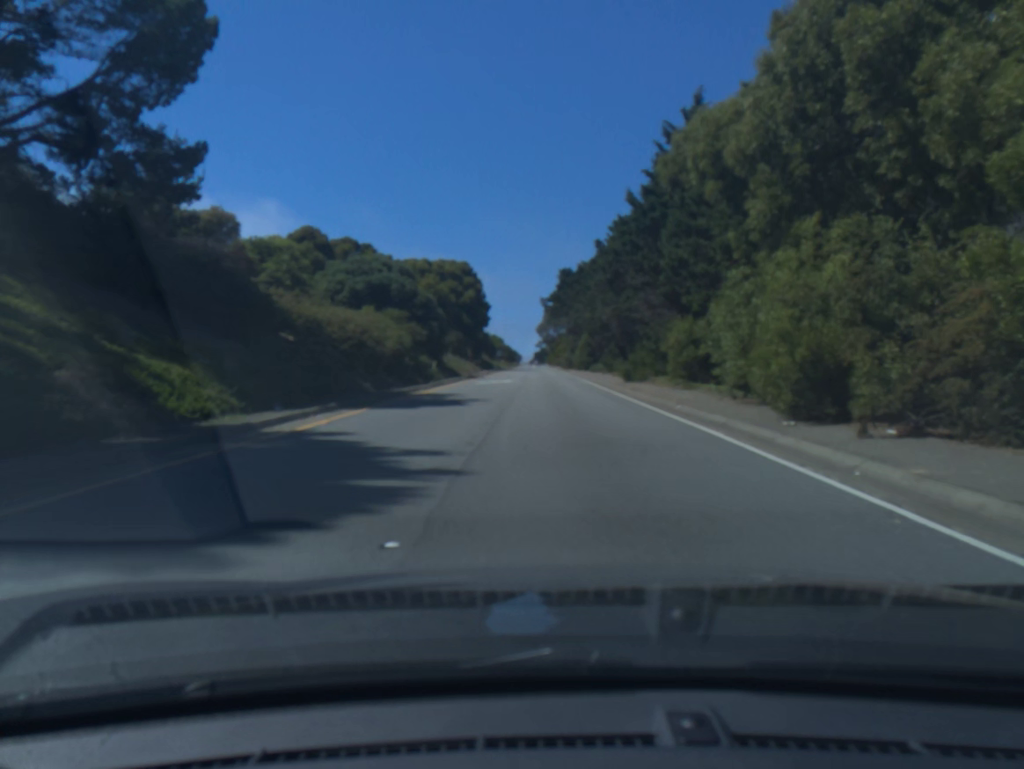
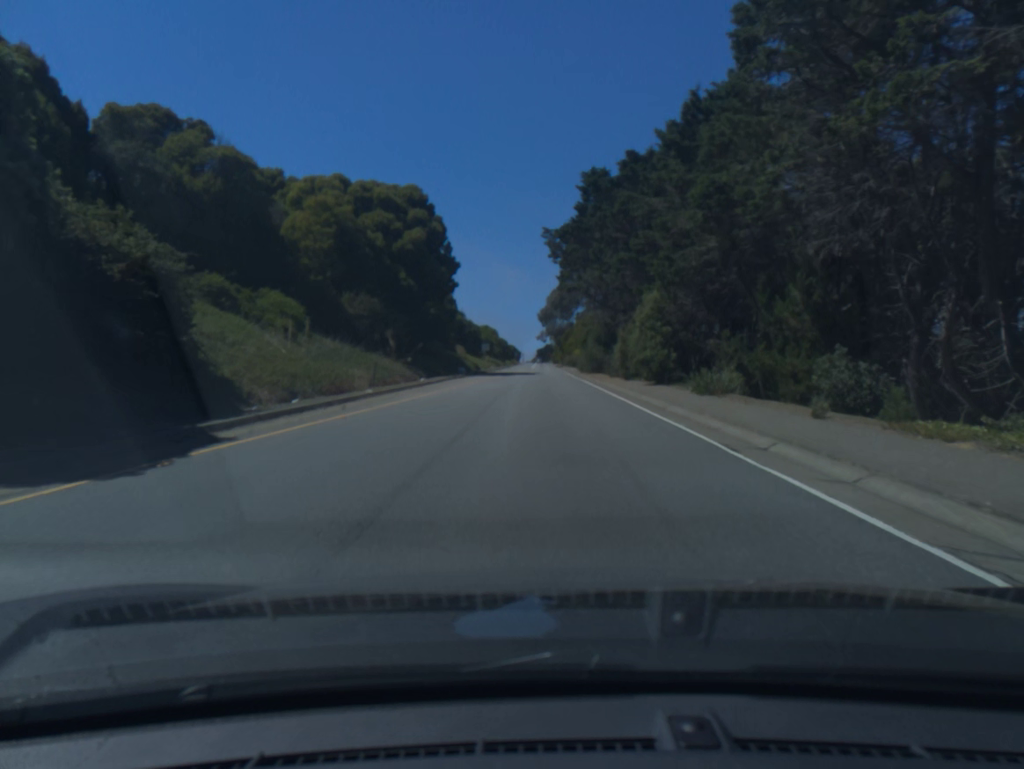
(0.0, +49.7) m; 0°
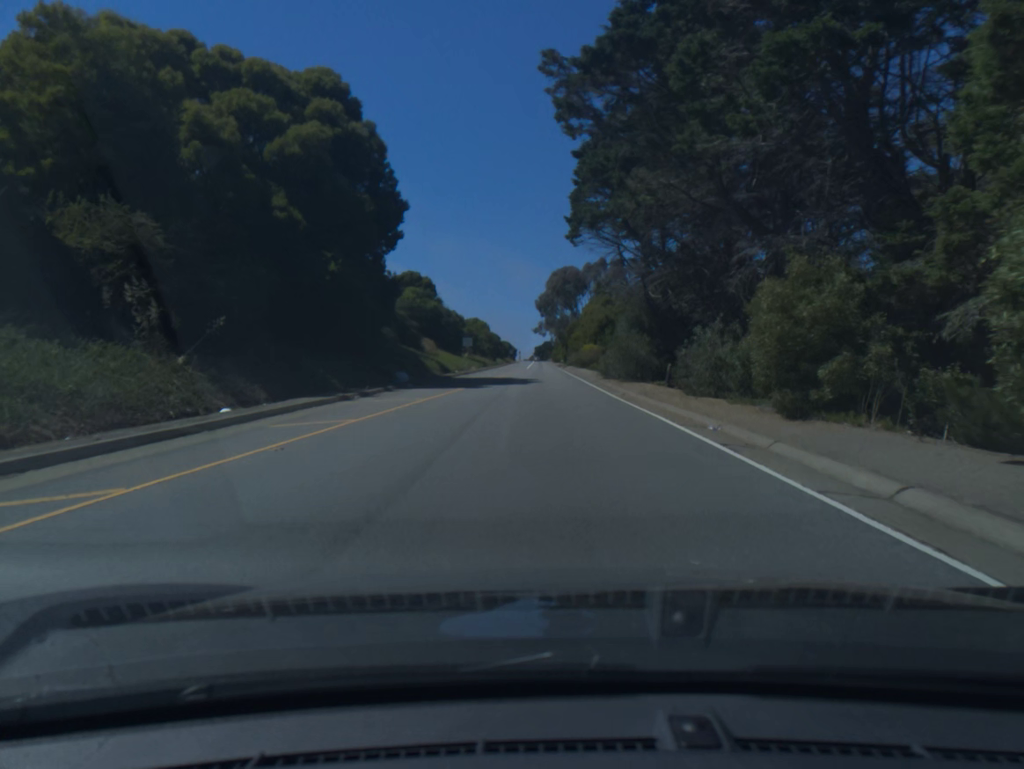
(0.0, +27.6) m; 0°
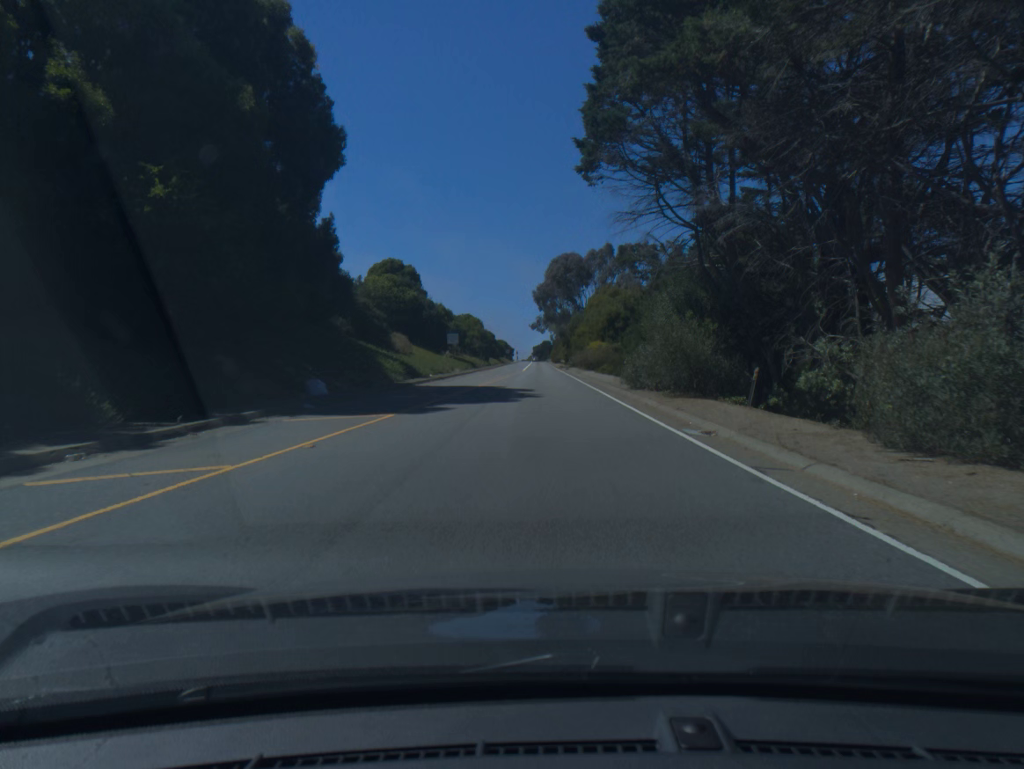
(0.0, +14.1) m; 0°
